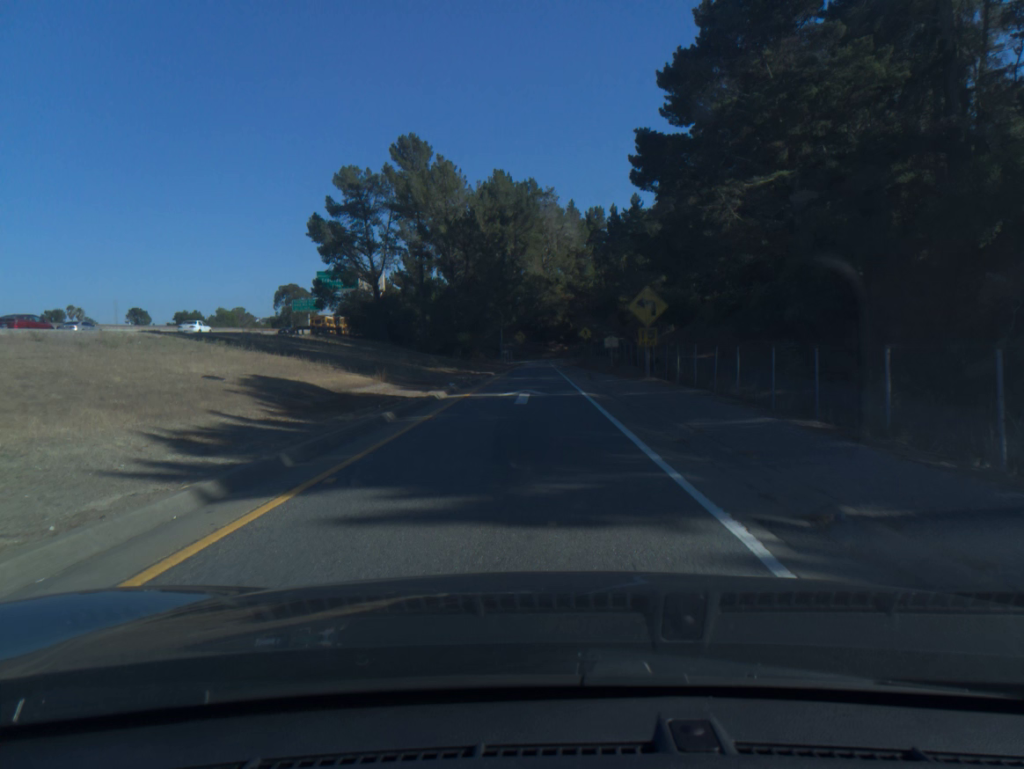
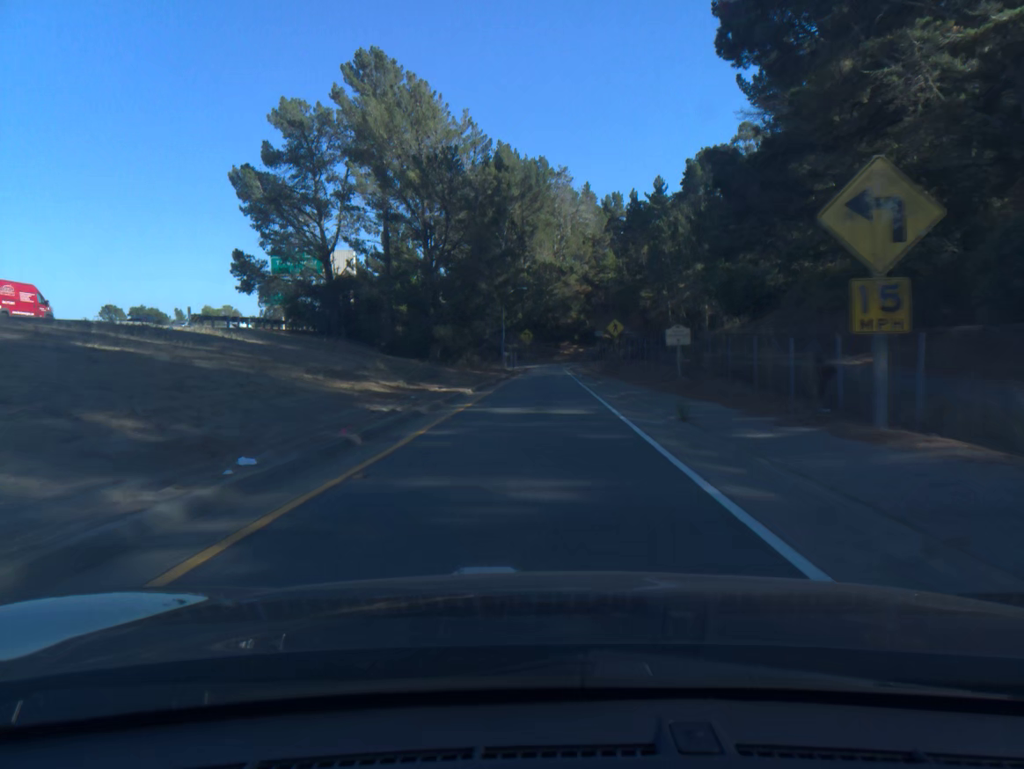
(-0.1, +21.8) m; -1°
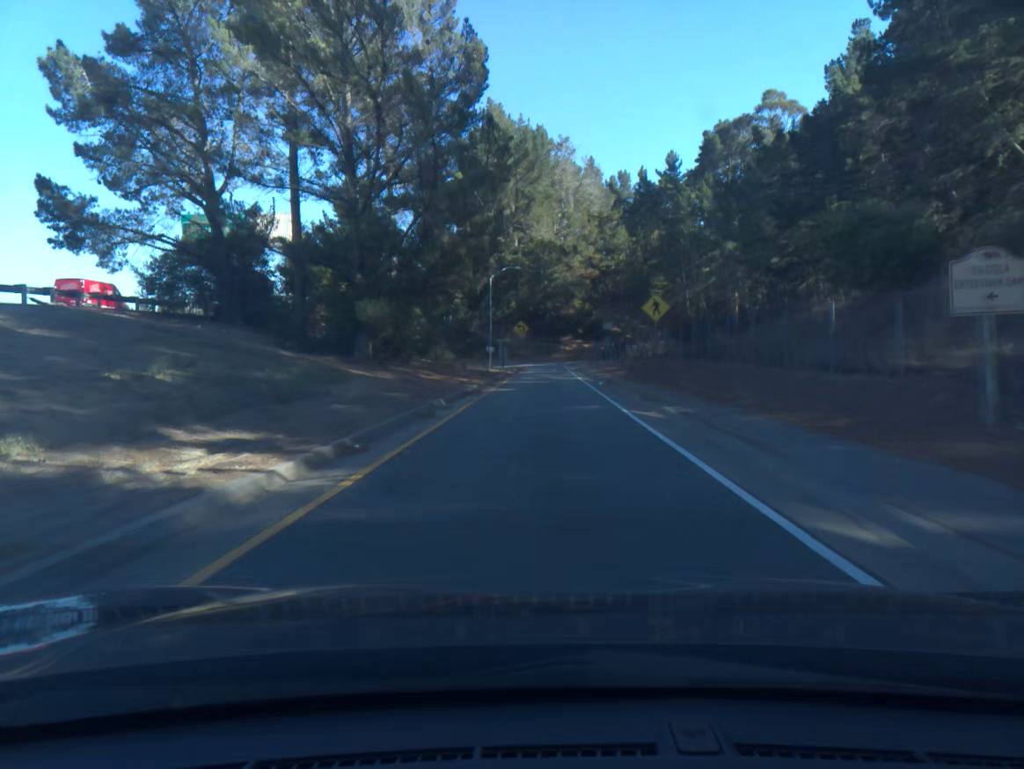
(0.0, +20.5) m; 0°
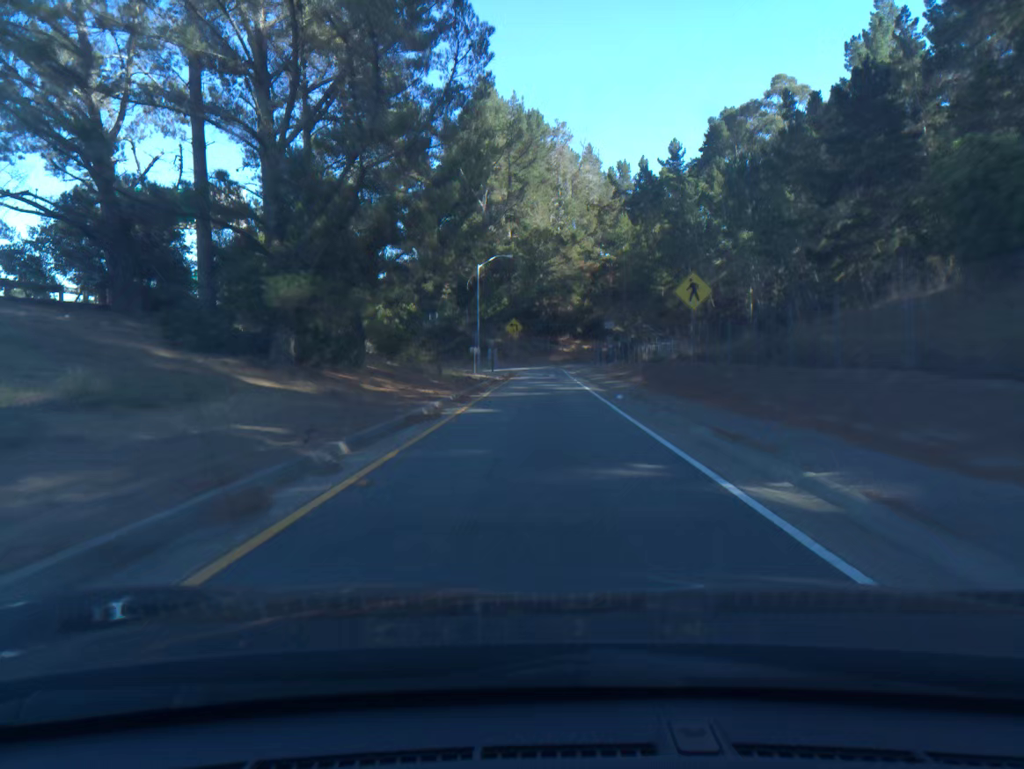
(0.0, +9.6) m; 0°
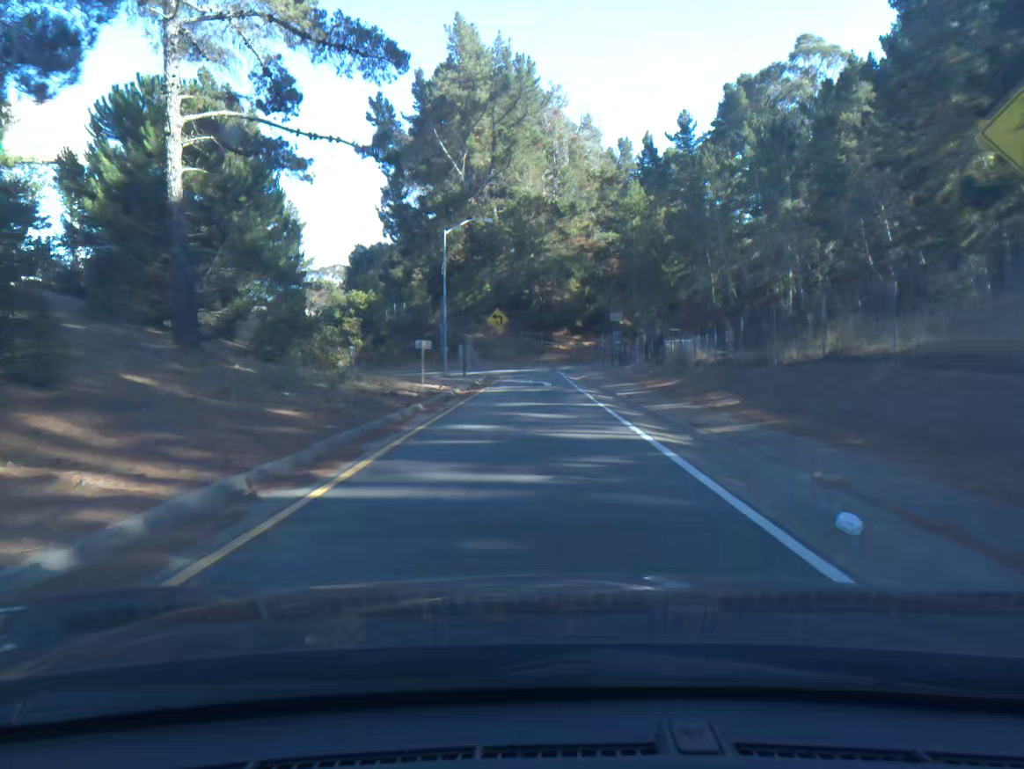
(+0.1, +18.2) m; +1°
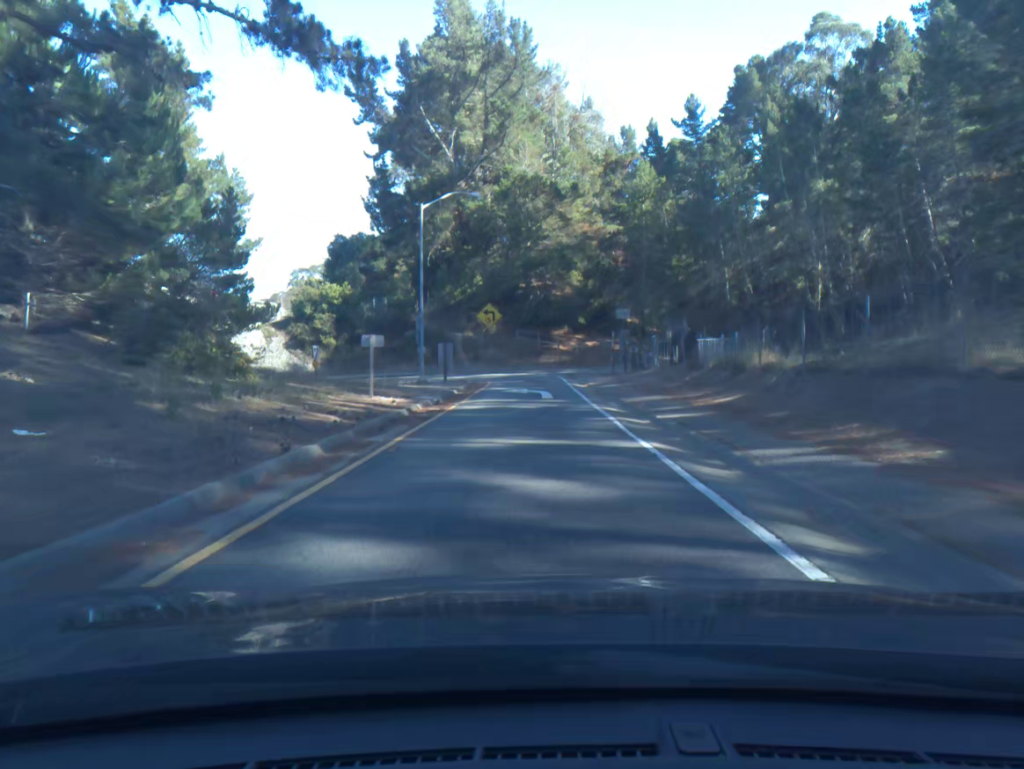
(0.0, +8.5) m; 0°
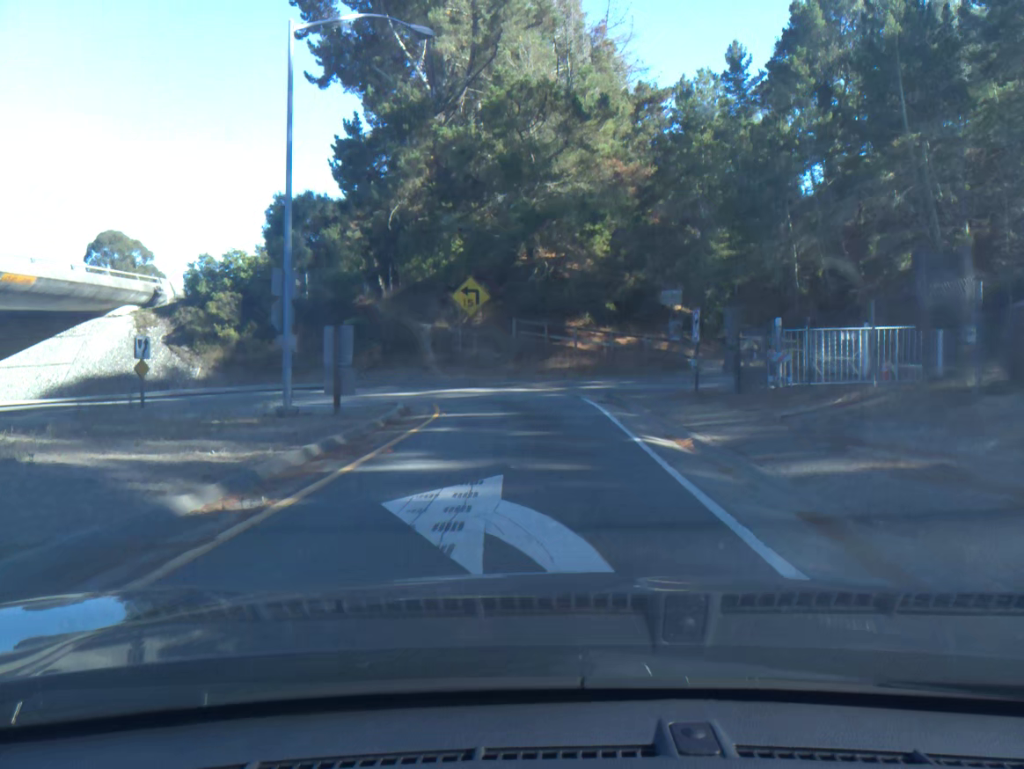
(-0.1, +22.0) m; -1°
